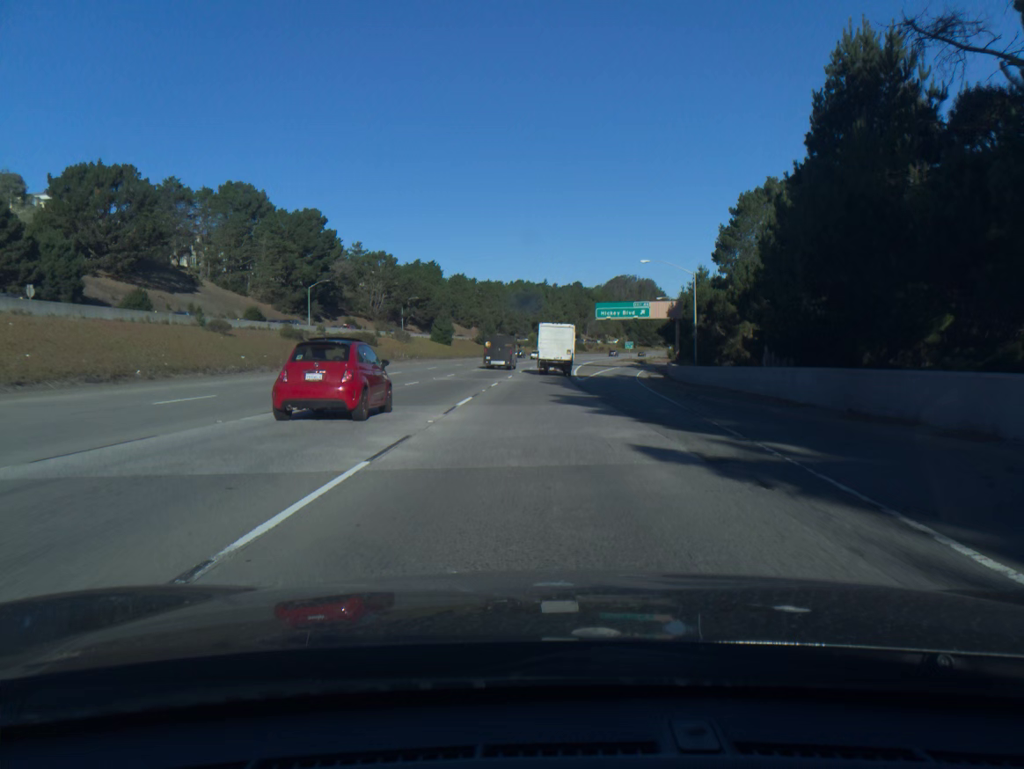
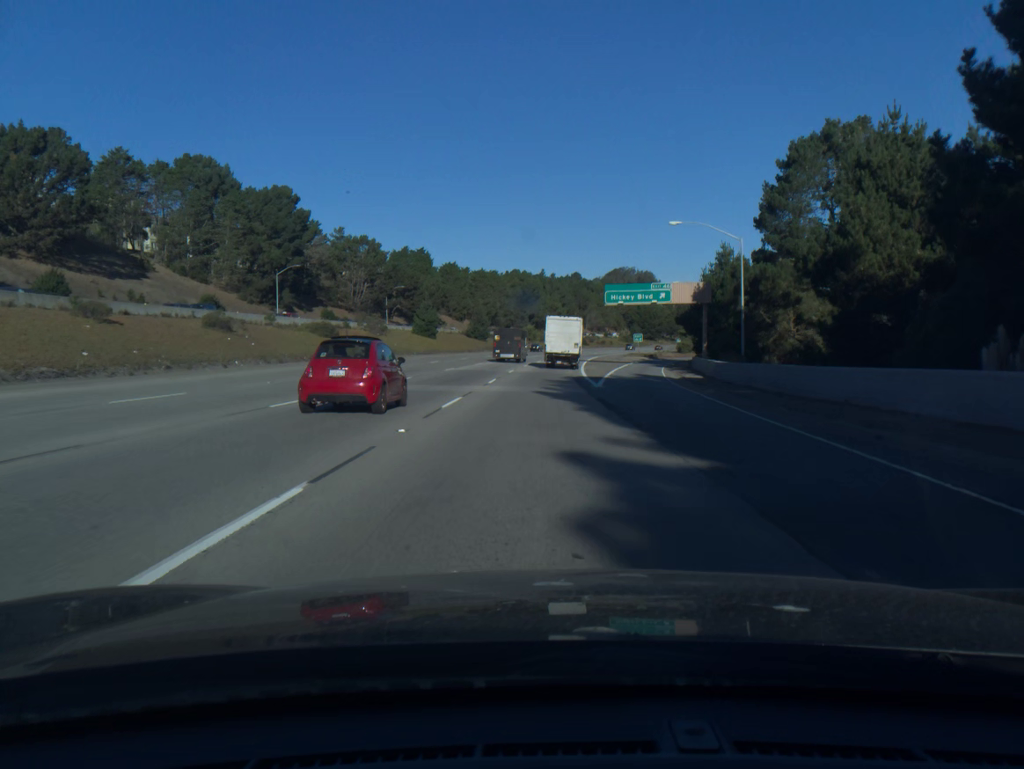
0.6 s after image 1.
(0.0, +16.4) m; 0°
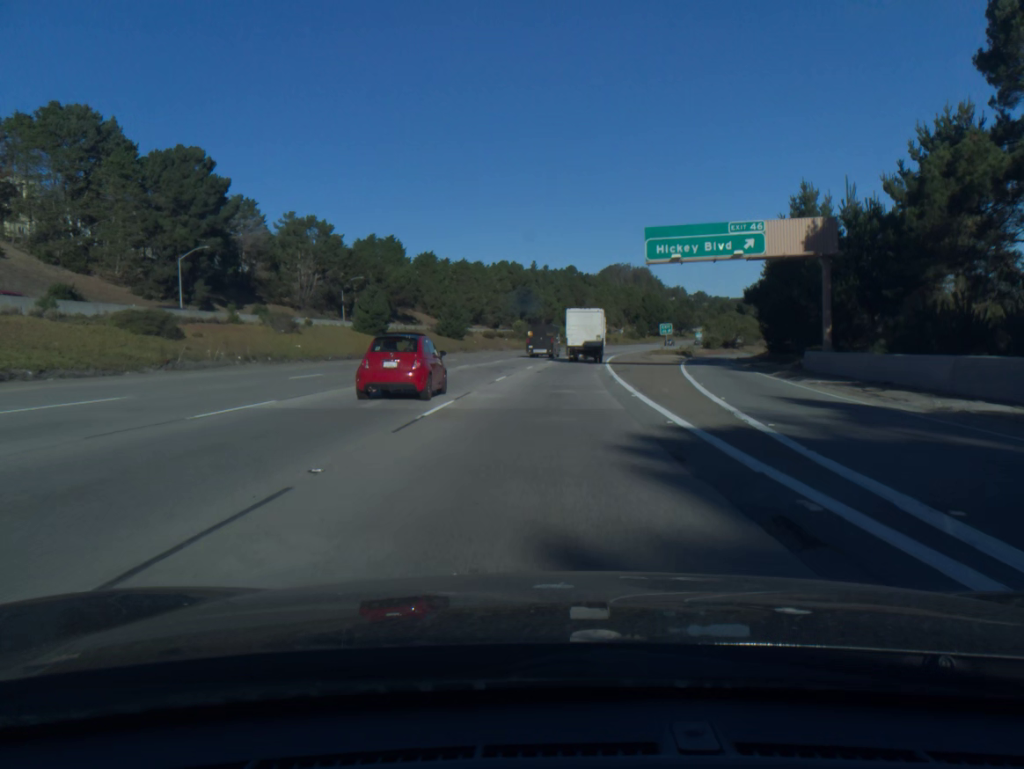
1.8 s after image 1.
(+0.1, +32.8) m; 0°
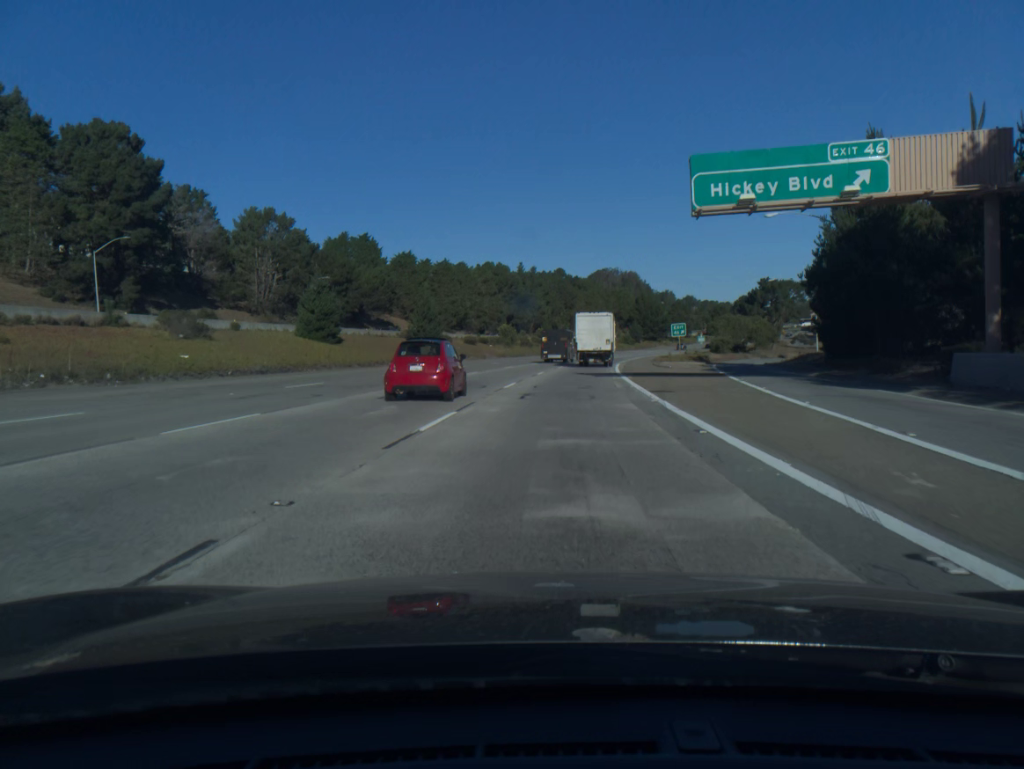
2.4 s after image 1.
(+0.1, +16.3) m; +1°
